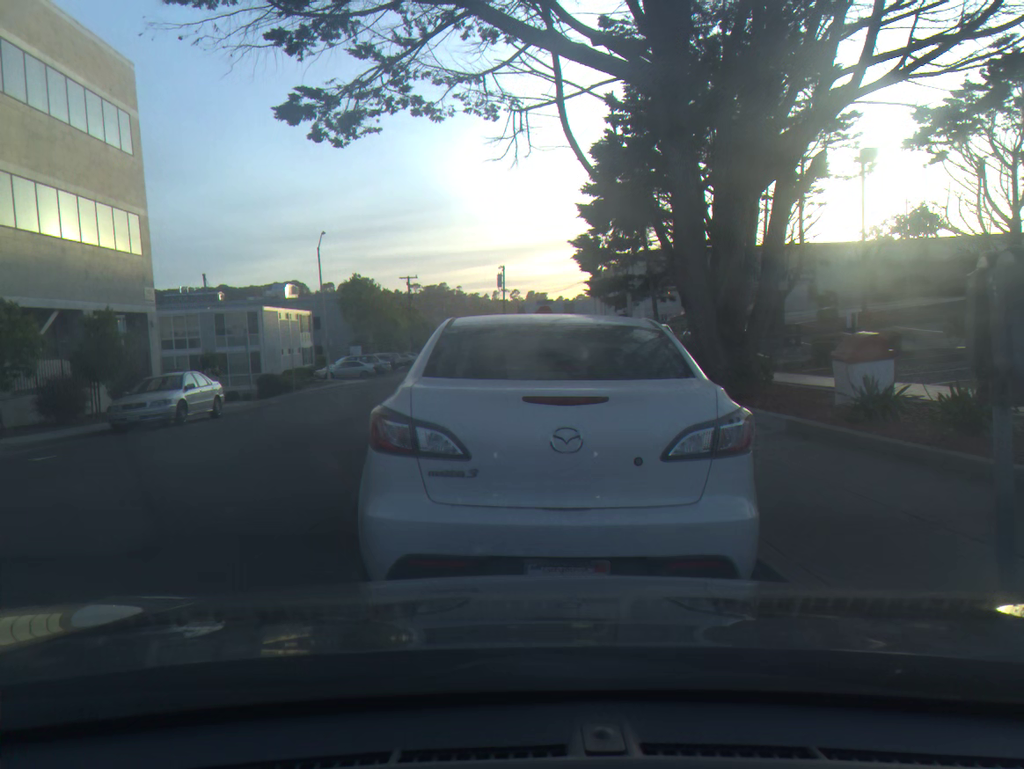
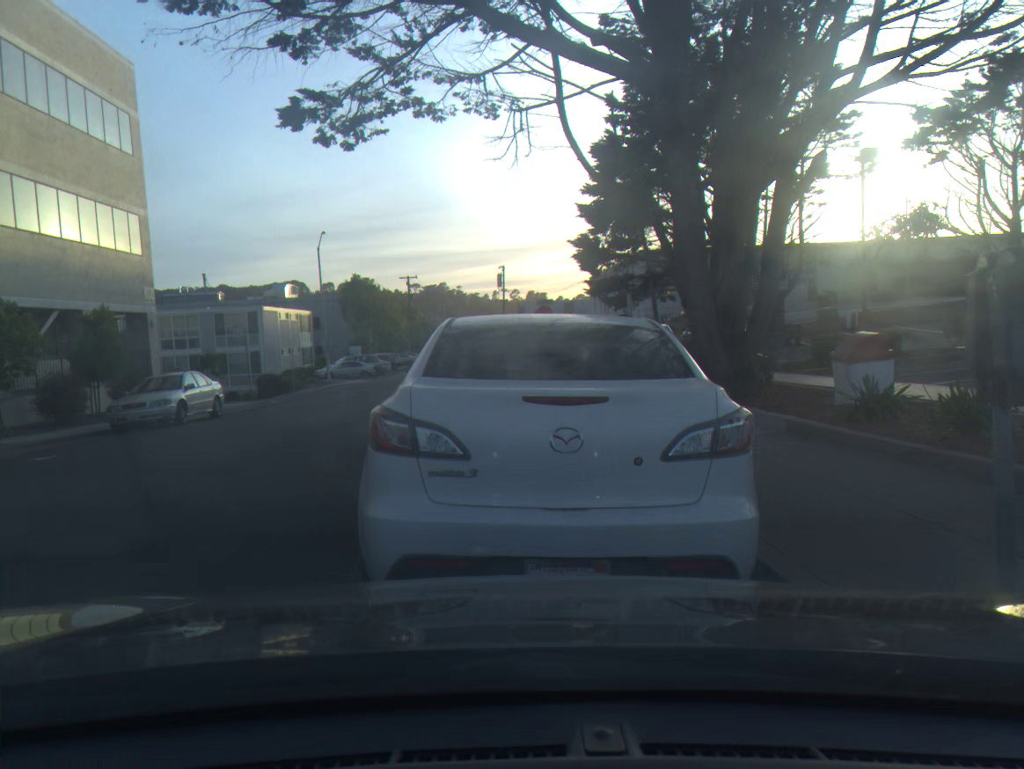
(0.0, 0.0) m; 0°
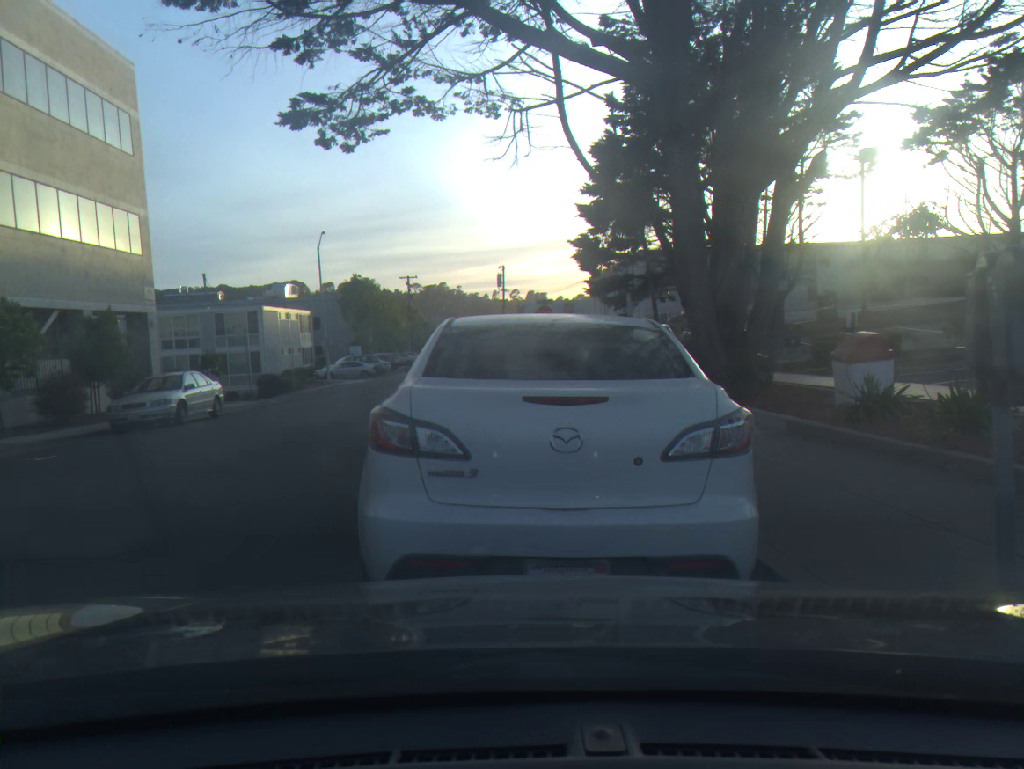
(0.0, 0.0) m; 0°
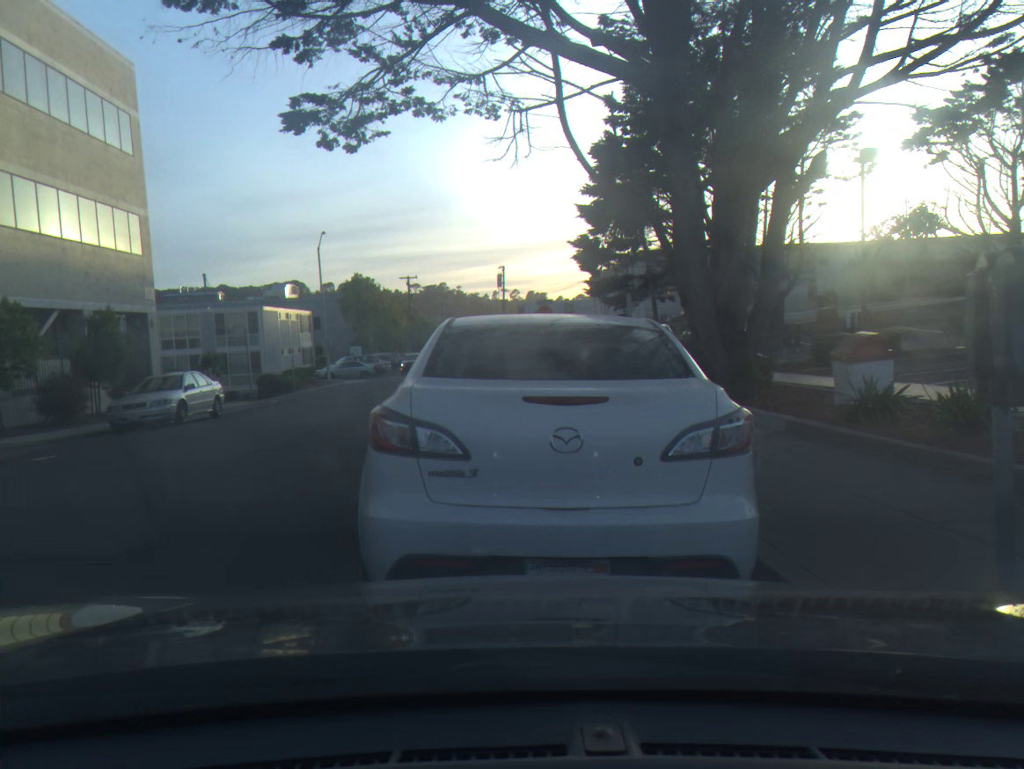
(0.0, 0.0) m; 0°
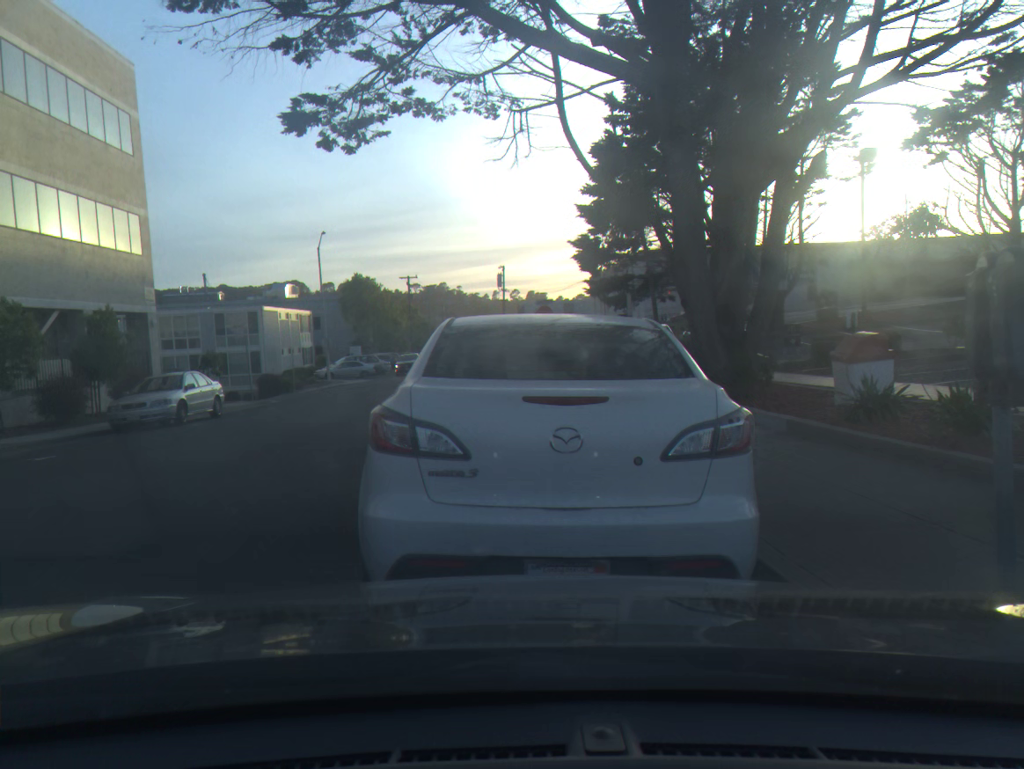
(0.0, 0.0) m; 0°
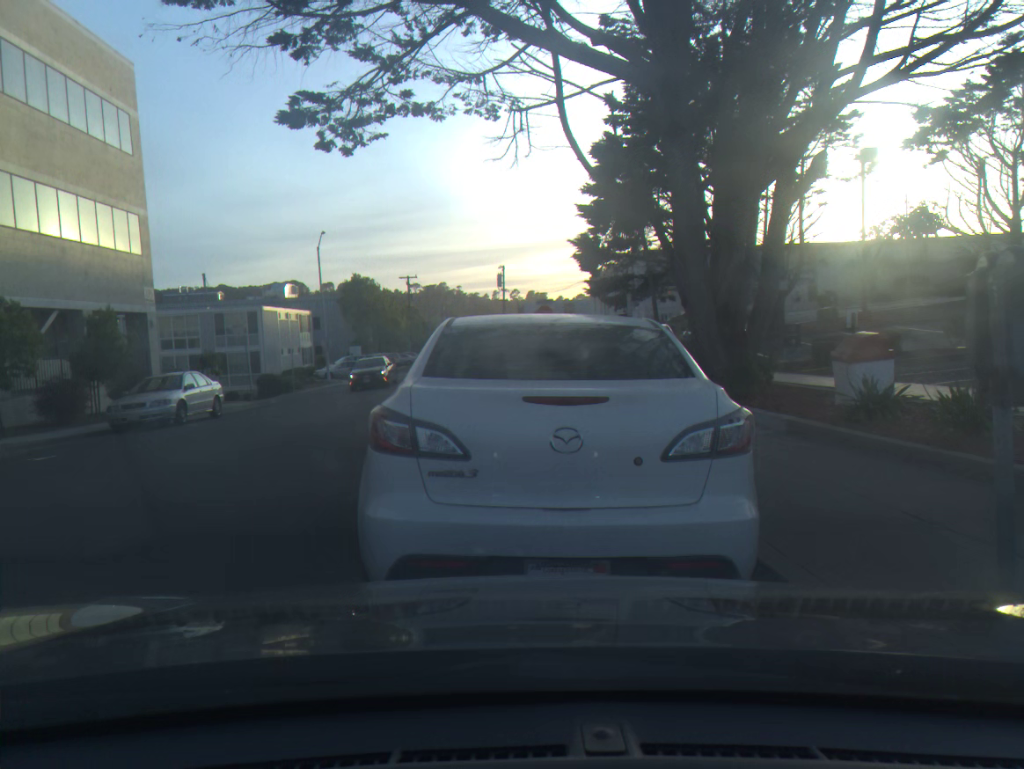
(0.0, 0.0) m; 0°
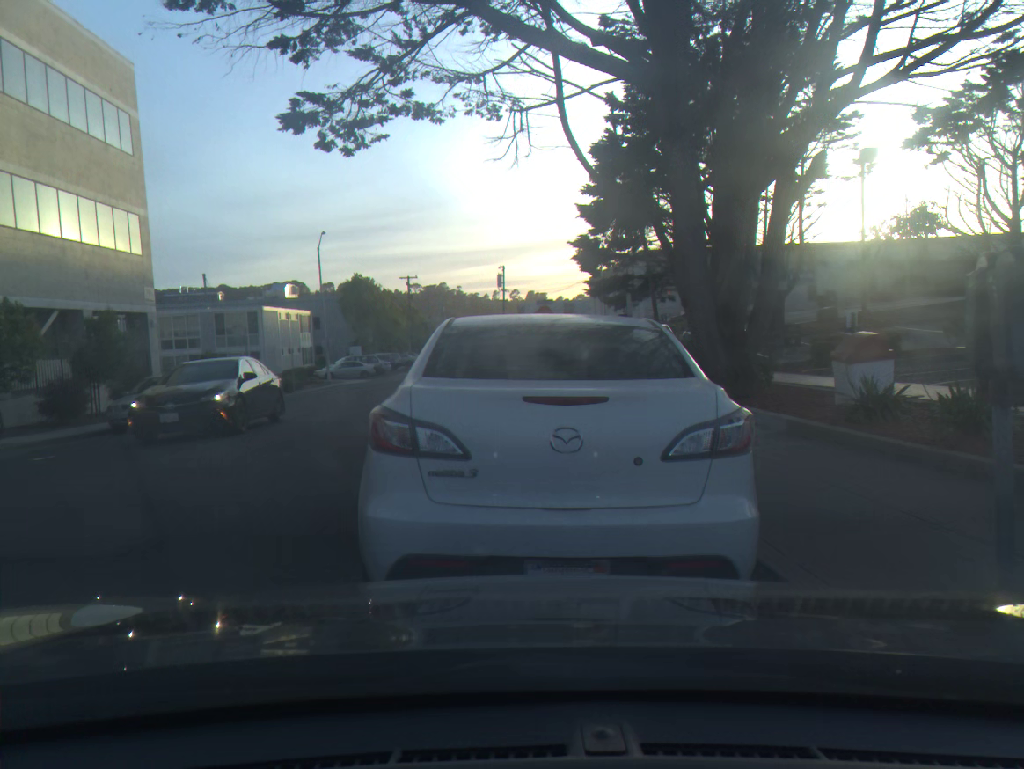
(0.0, 0.0) m; 0°
